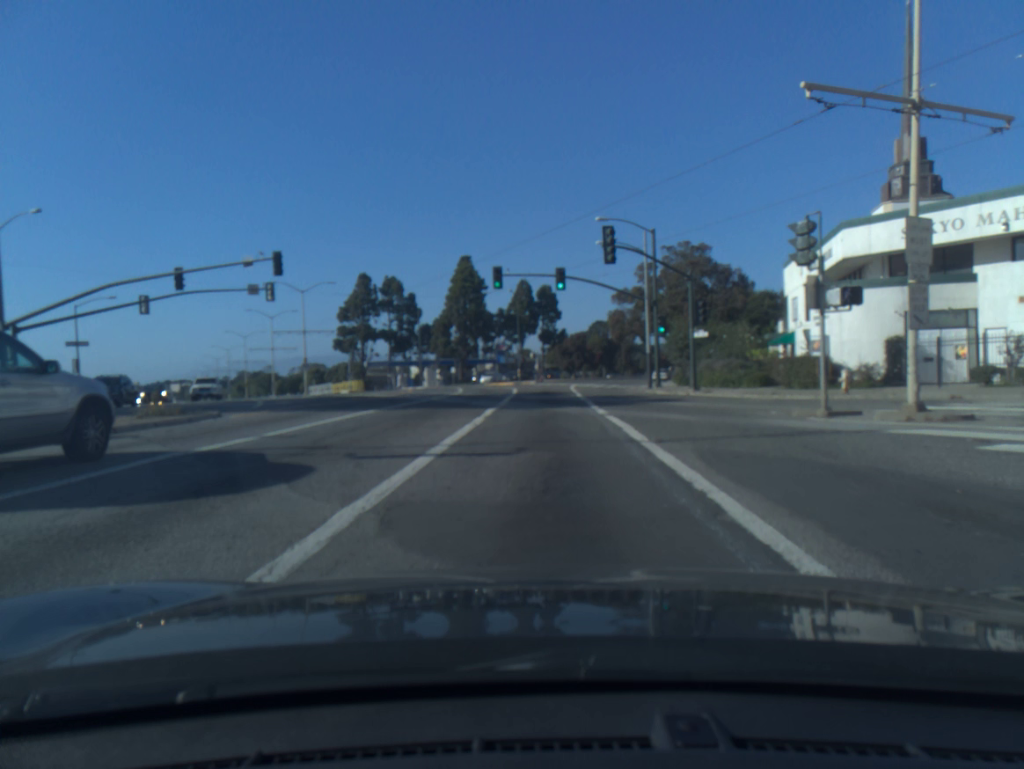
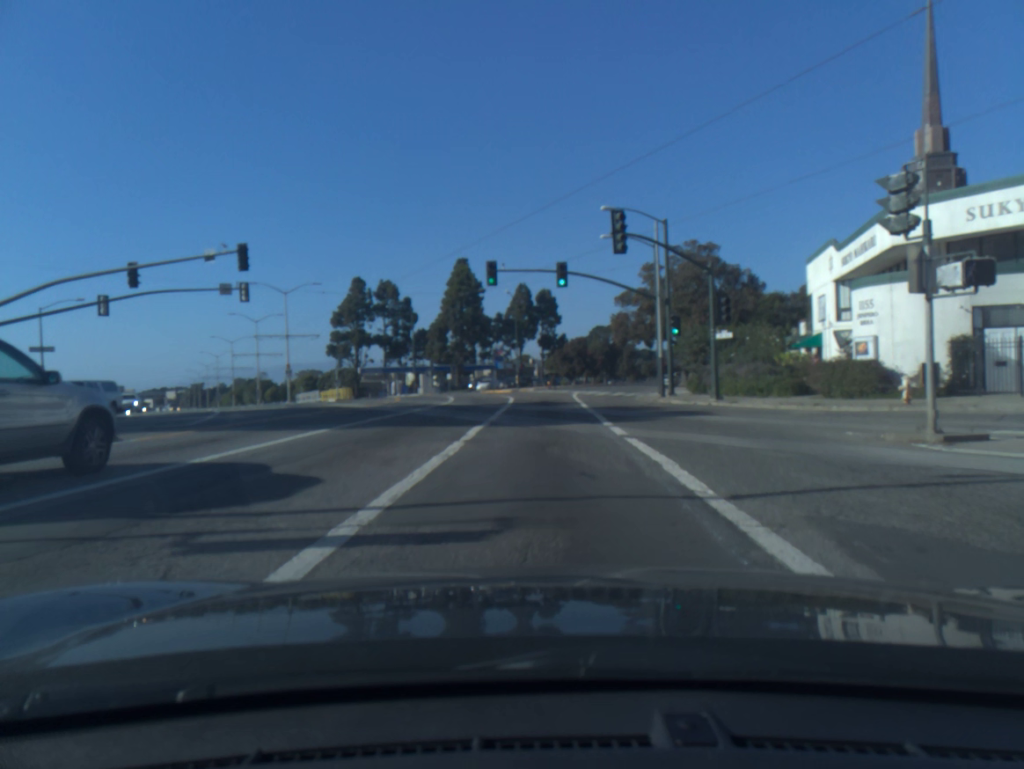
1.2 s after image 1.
(0.0, +4.7) m; +1°
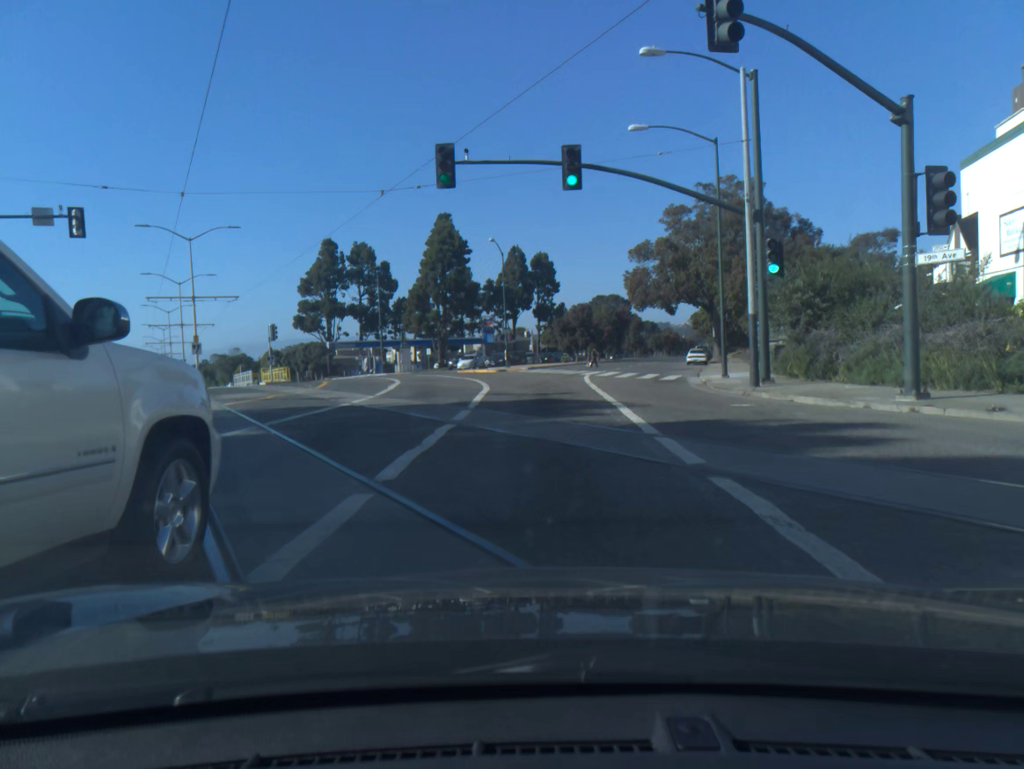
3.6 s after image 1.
(-0.2, +17.5) m; -1°
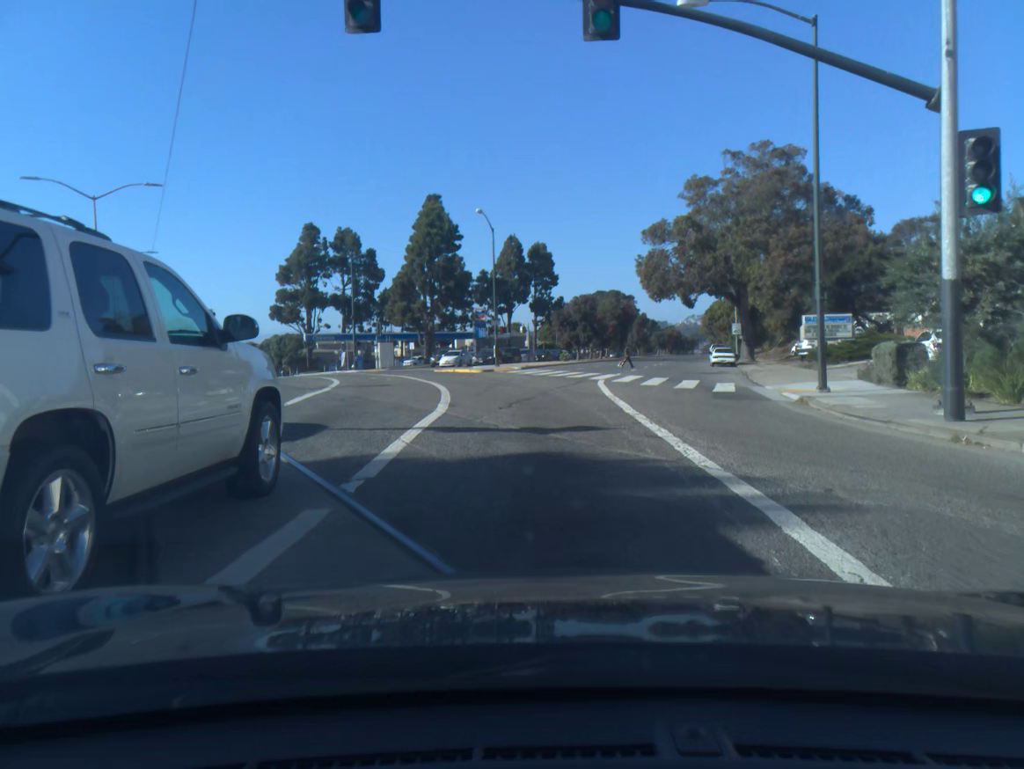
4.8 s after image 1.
(0.0, +10.9) m; +1°
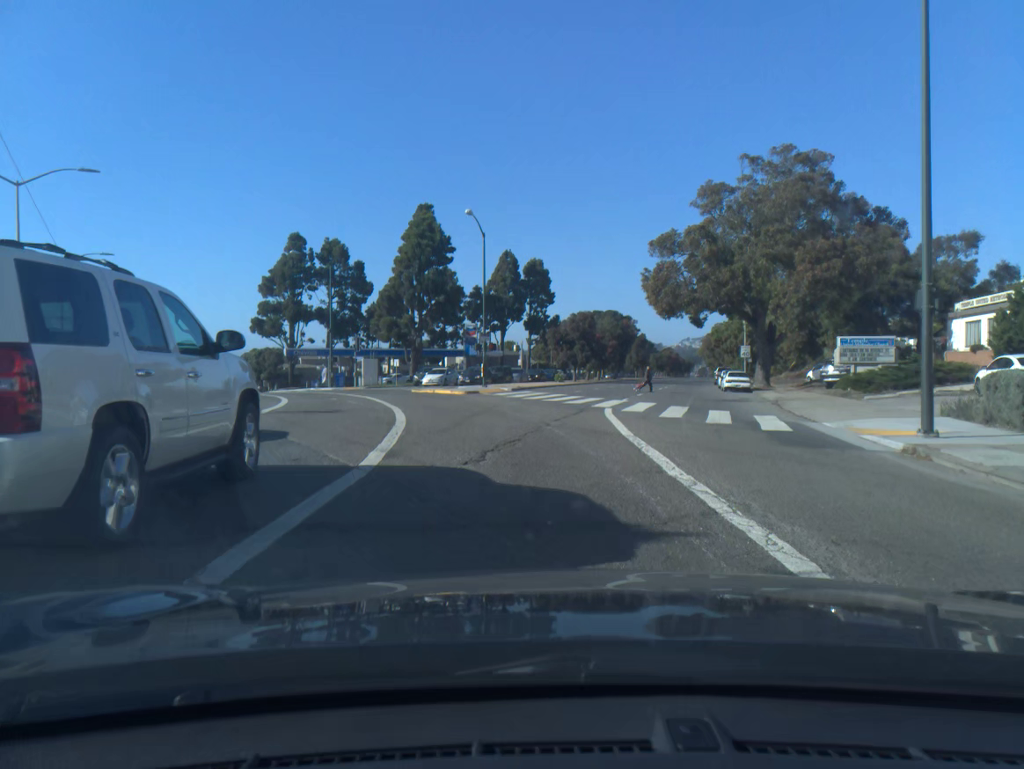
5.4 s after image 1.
(0.0, +5.7) m; 0°
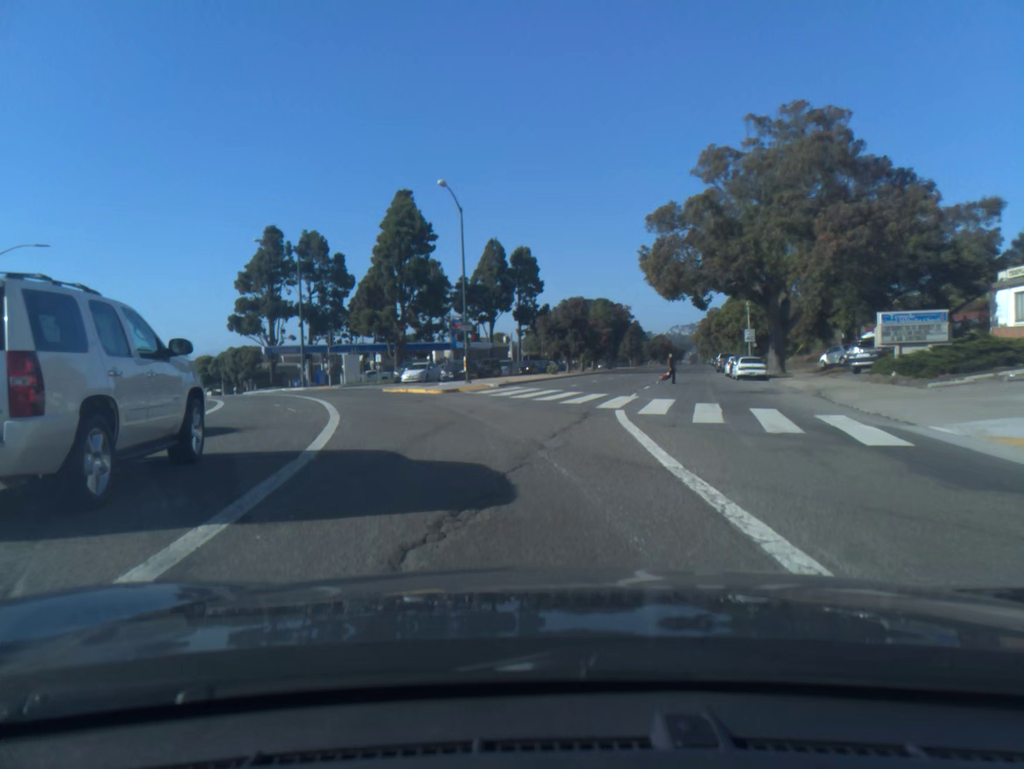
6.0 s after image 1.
(+0.1, +5.9) m; +1°
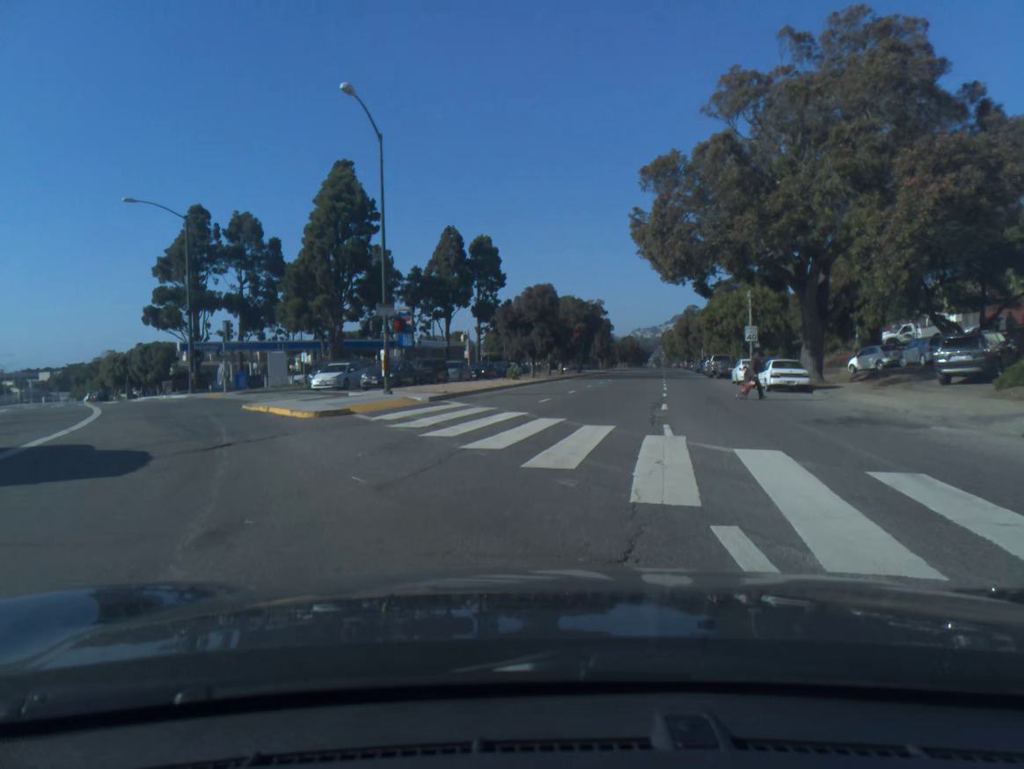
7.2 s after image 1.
(+0.2, +12.9) m; +3°
